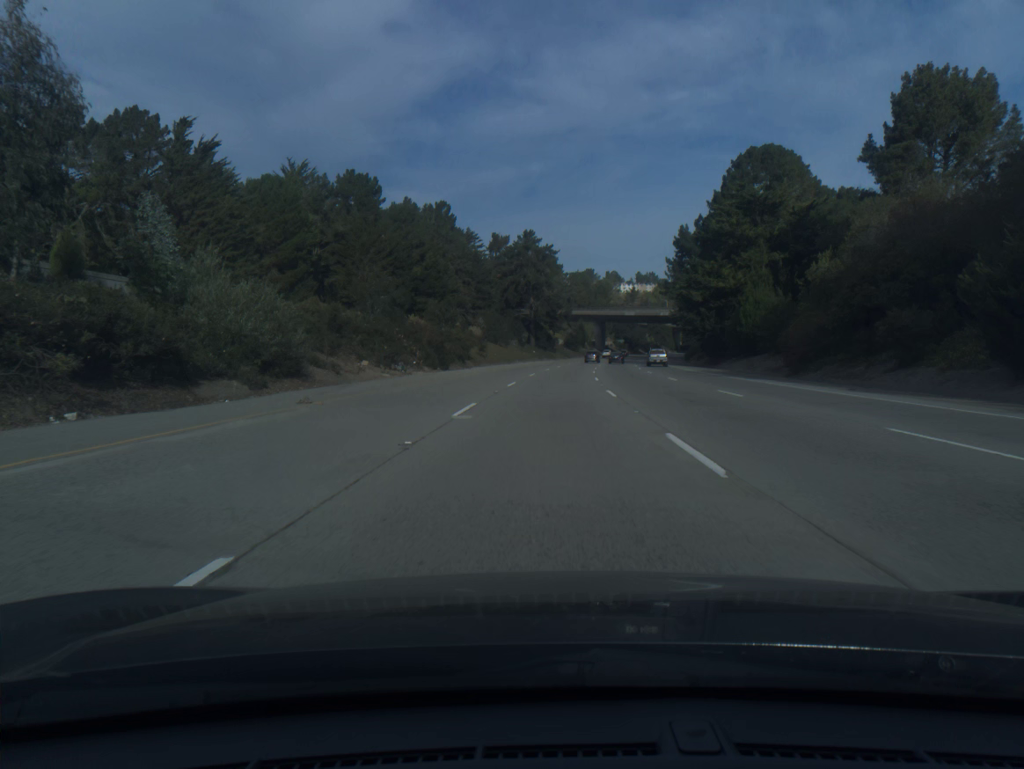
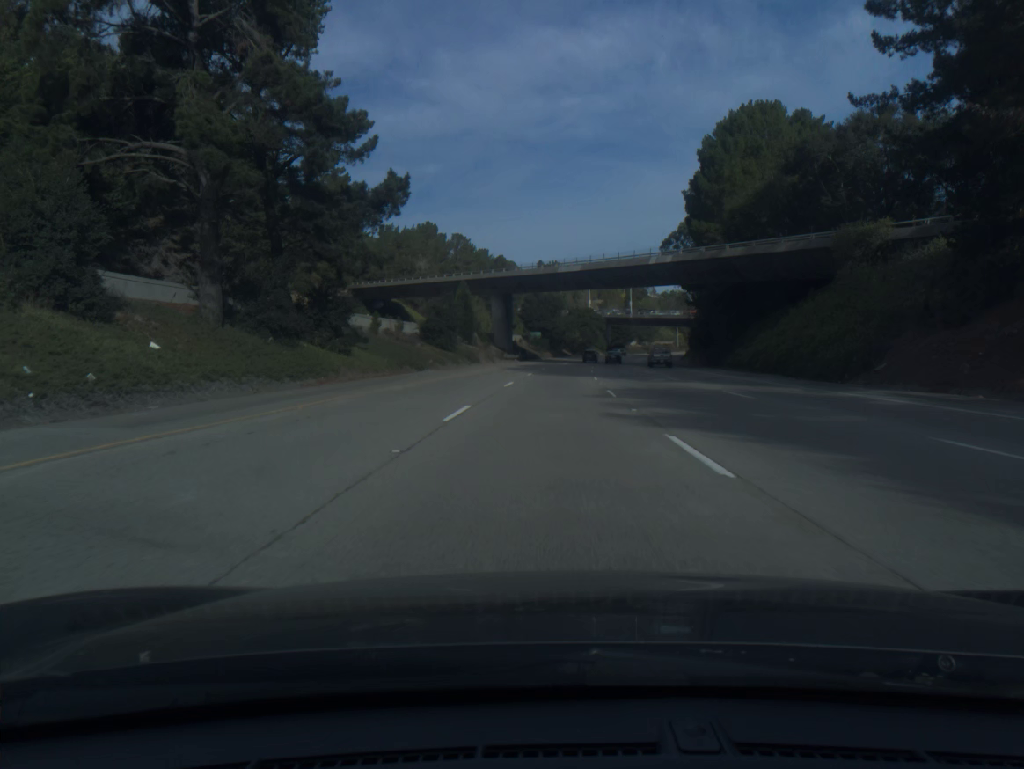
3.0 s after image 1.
(+6.4, +102.8) m; +7°
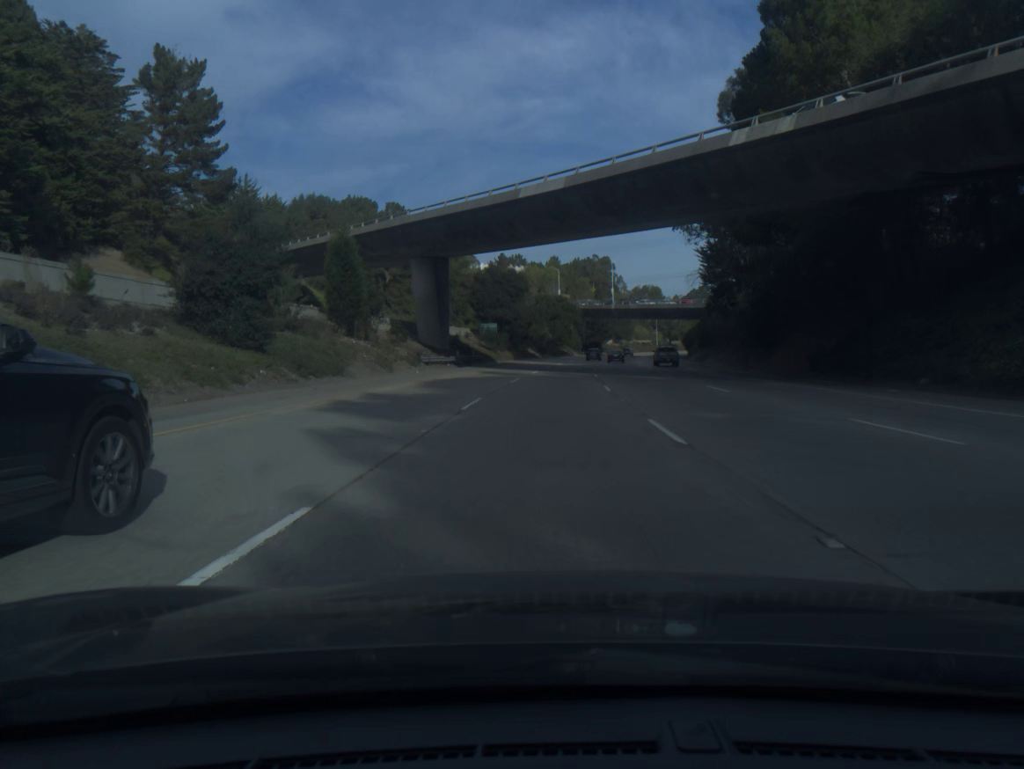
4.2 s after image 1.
(+1.0, +41.1) m; +3°
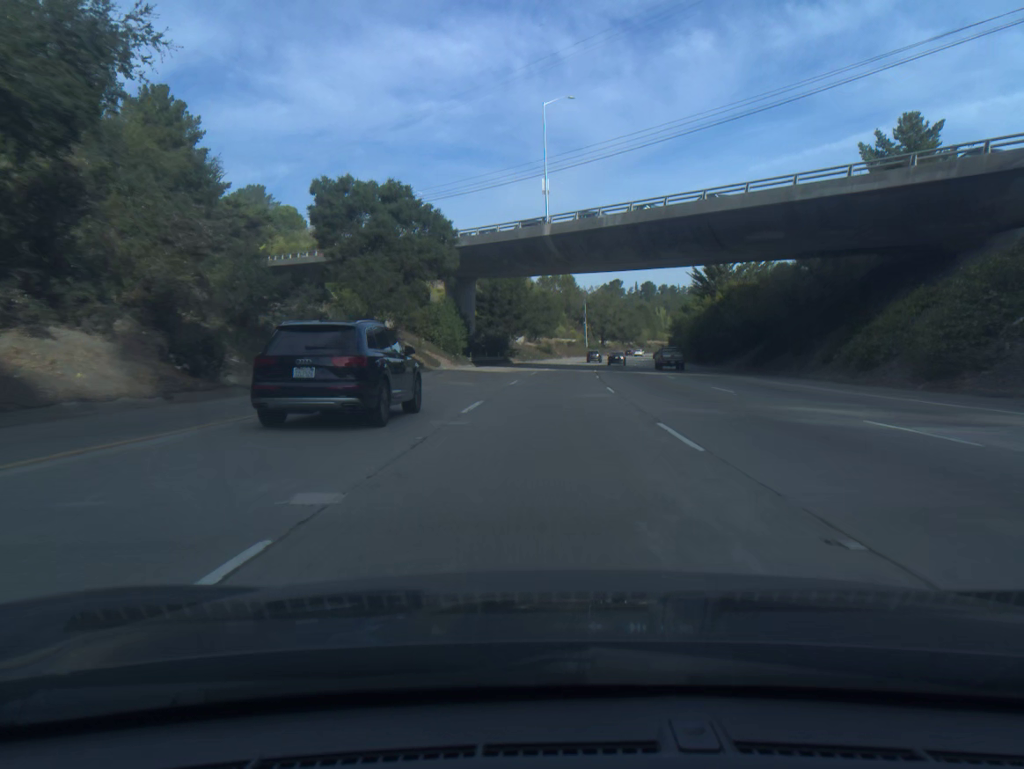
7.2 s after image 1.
(+6.4, +102.7) m; +7°
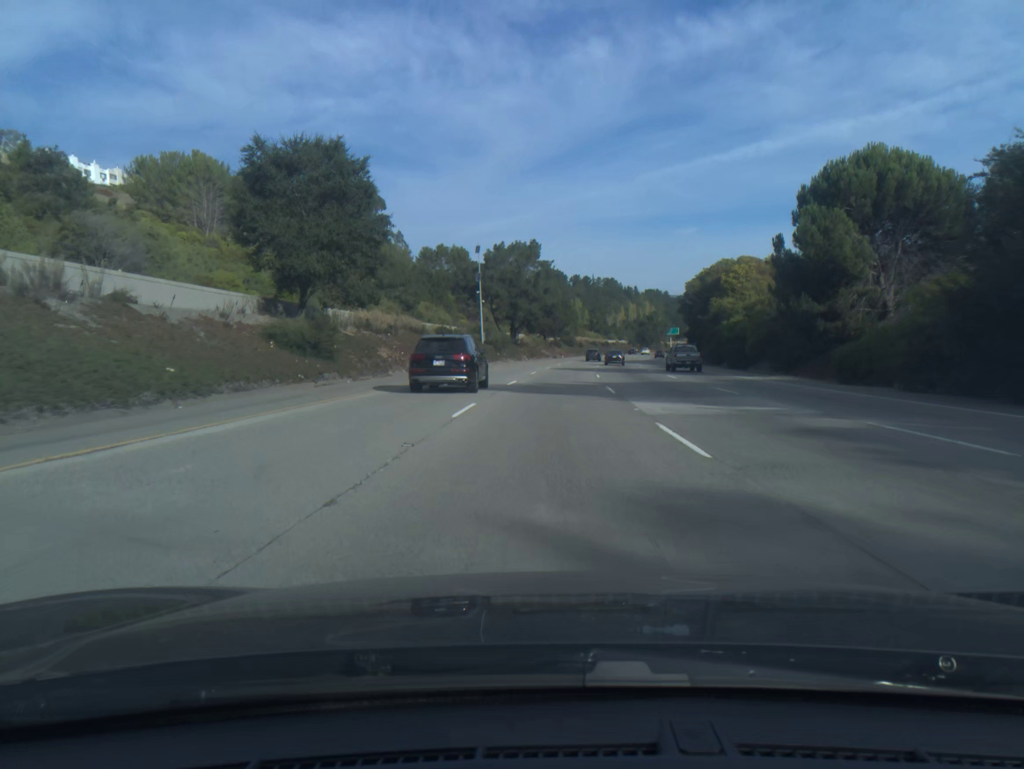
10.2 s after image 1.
(+6.7, +102.8) m; +7°
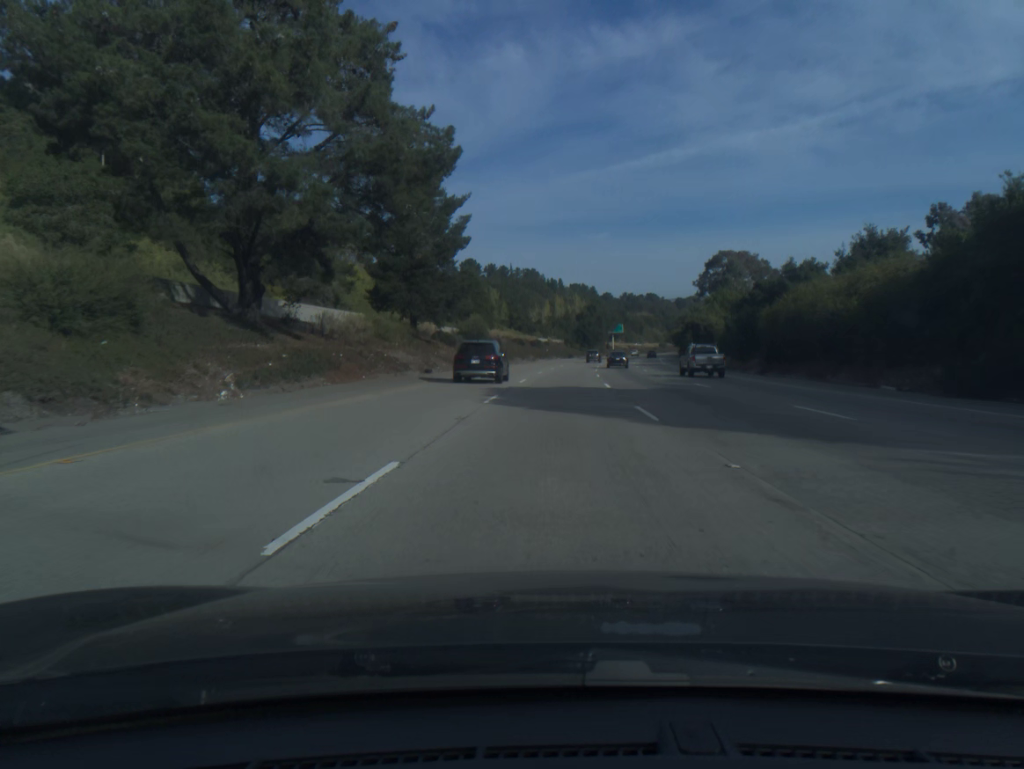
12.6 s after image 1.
(+4.3, +82.4) m; +6°
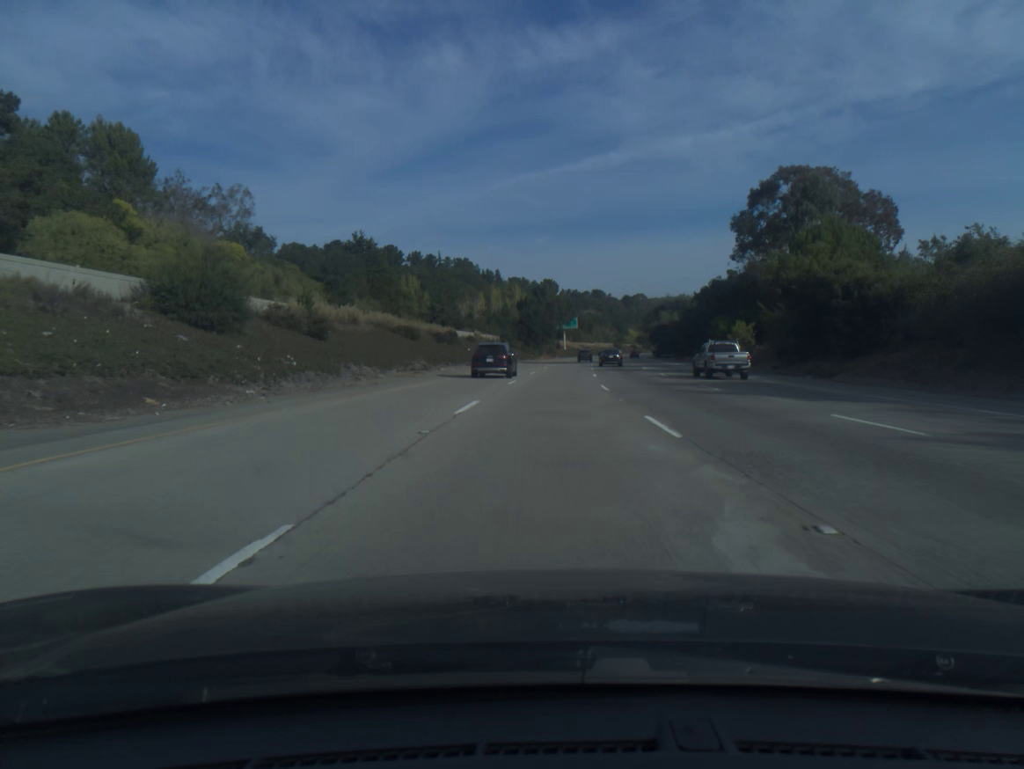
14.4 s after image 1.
(+2.5, +61.9) m; +4°
